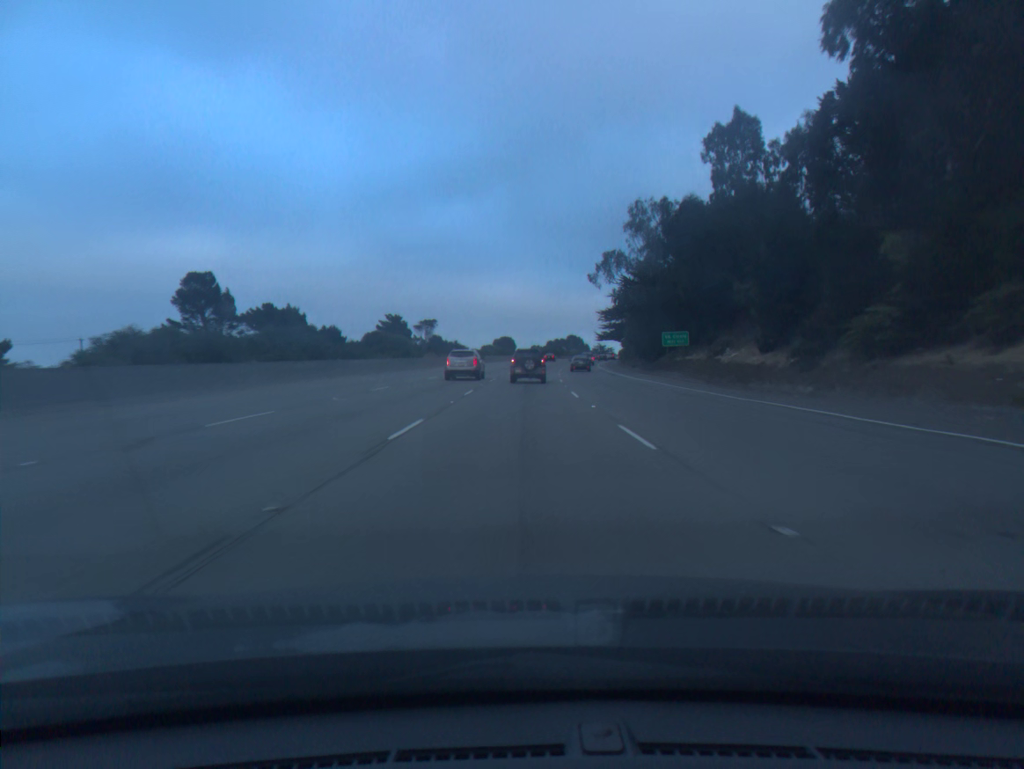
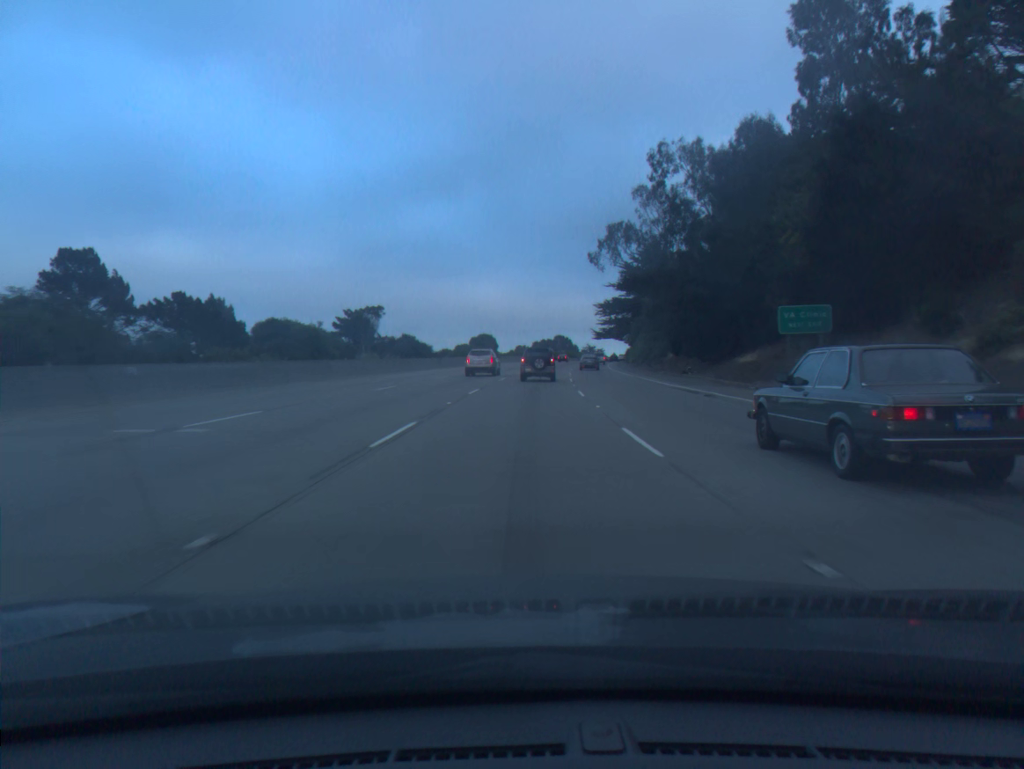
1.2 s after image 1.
(+0.3, +30.1) m; +1°
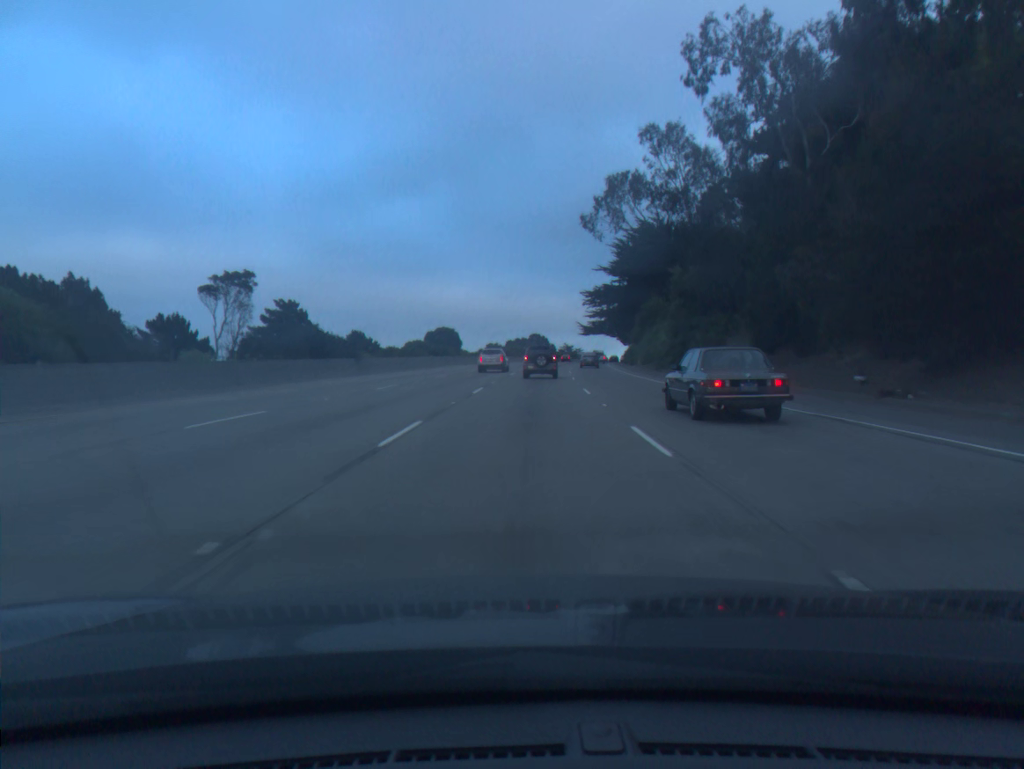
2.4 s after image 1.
(+0.5, +29.6) m; +2°
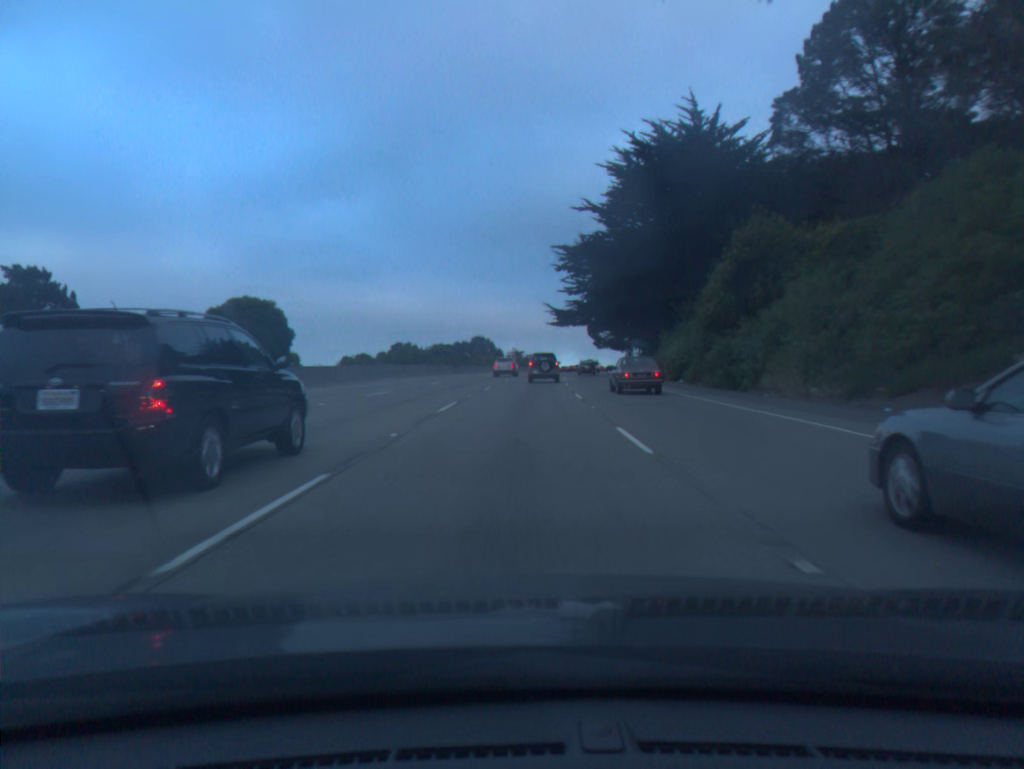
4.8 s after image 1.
(+2.2, +58.0) m; +4°
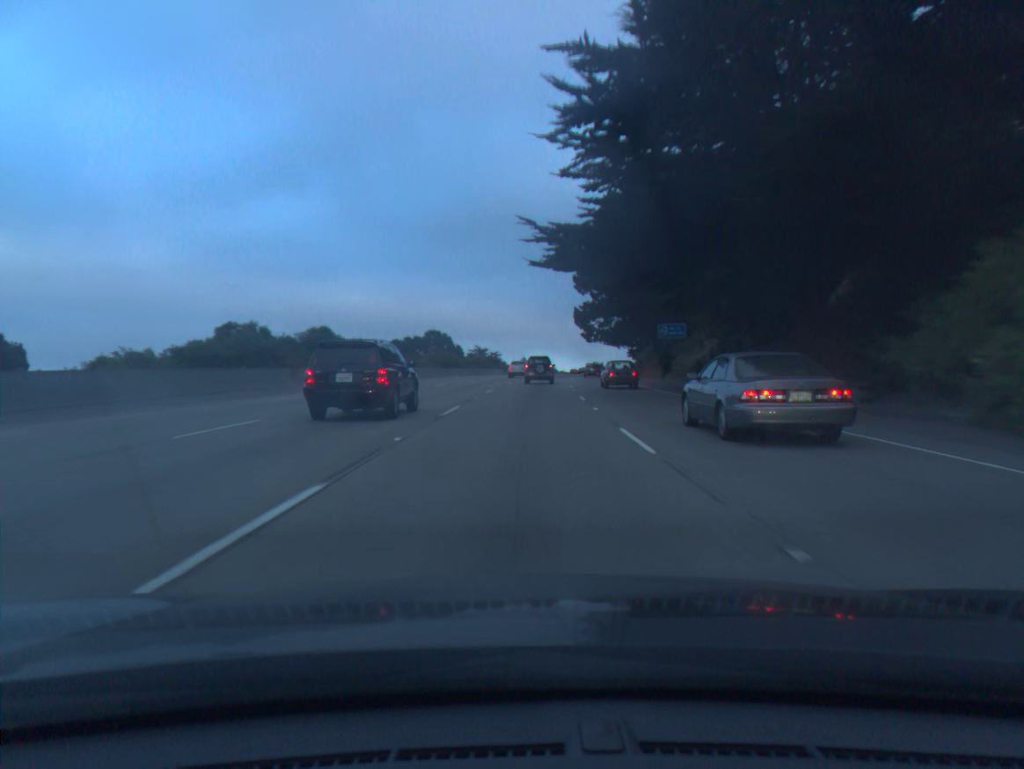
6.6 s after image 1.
(+0.9, +43.5) m; +2°
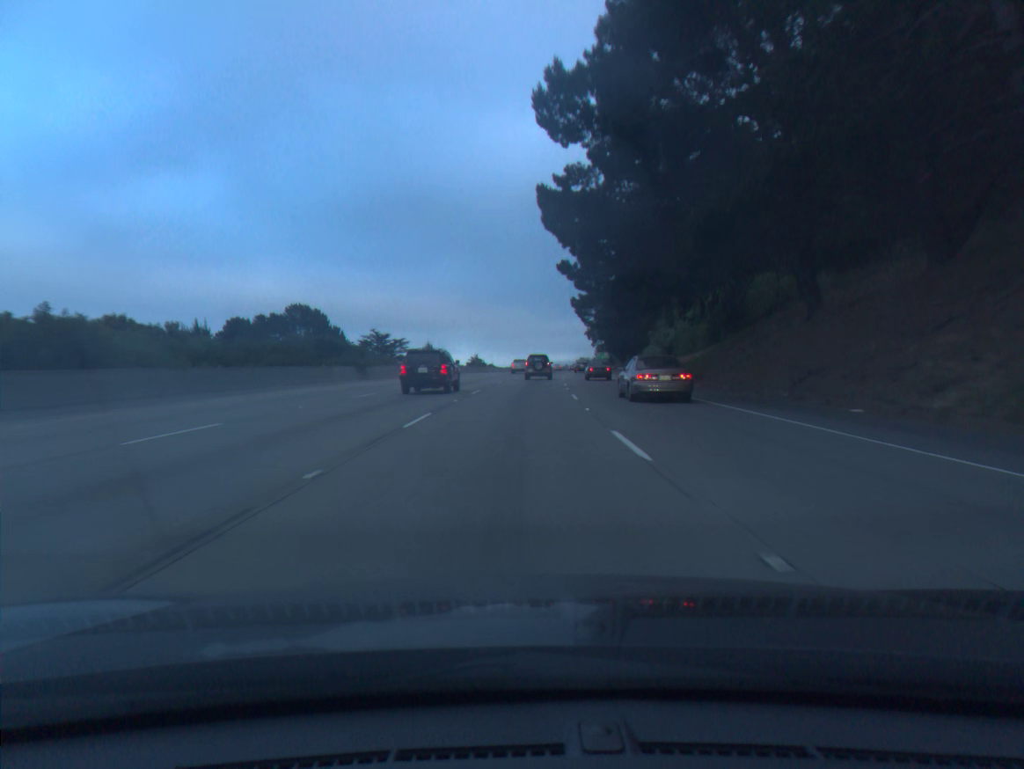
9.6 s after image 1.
(+3.3, +73.9) m; +5°
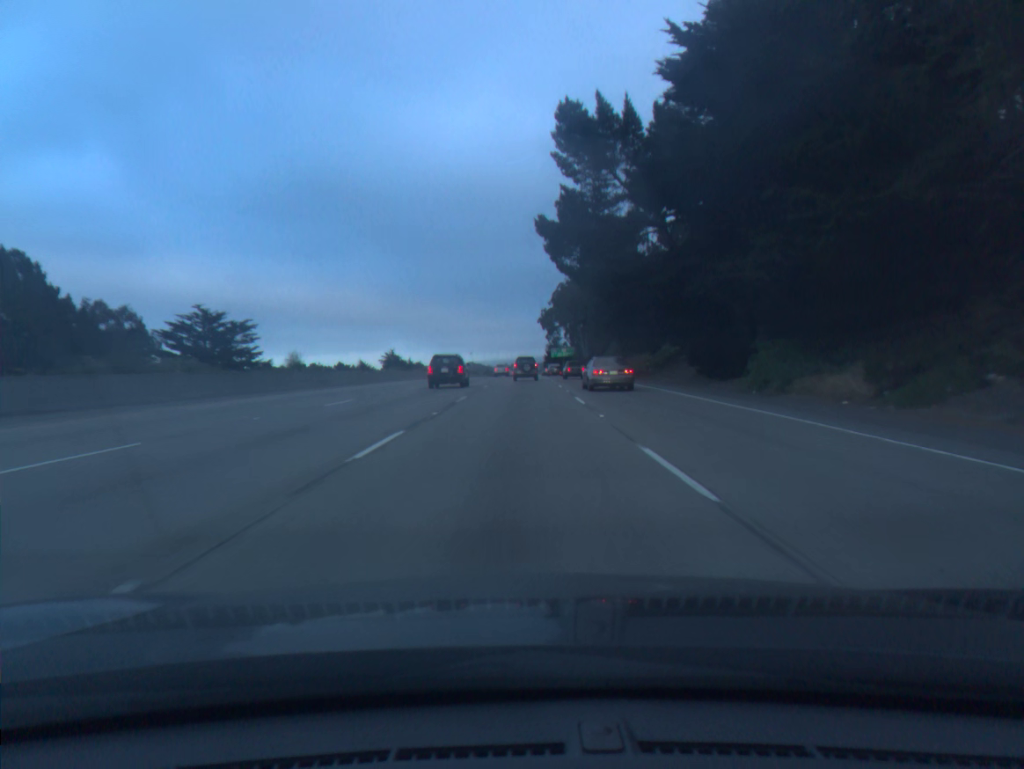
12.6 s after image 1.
(+3.0, +75.9) m; +5°
